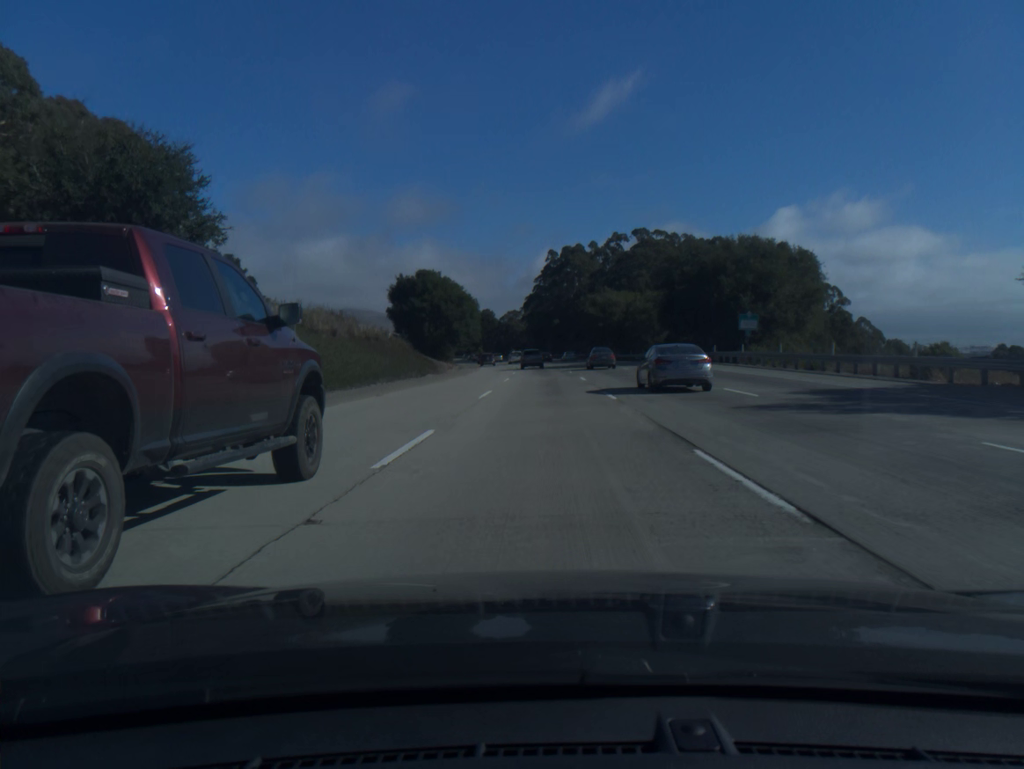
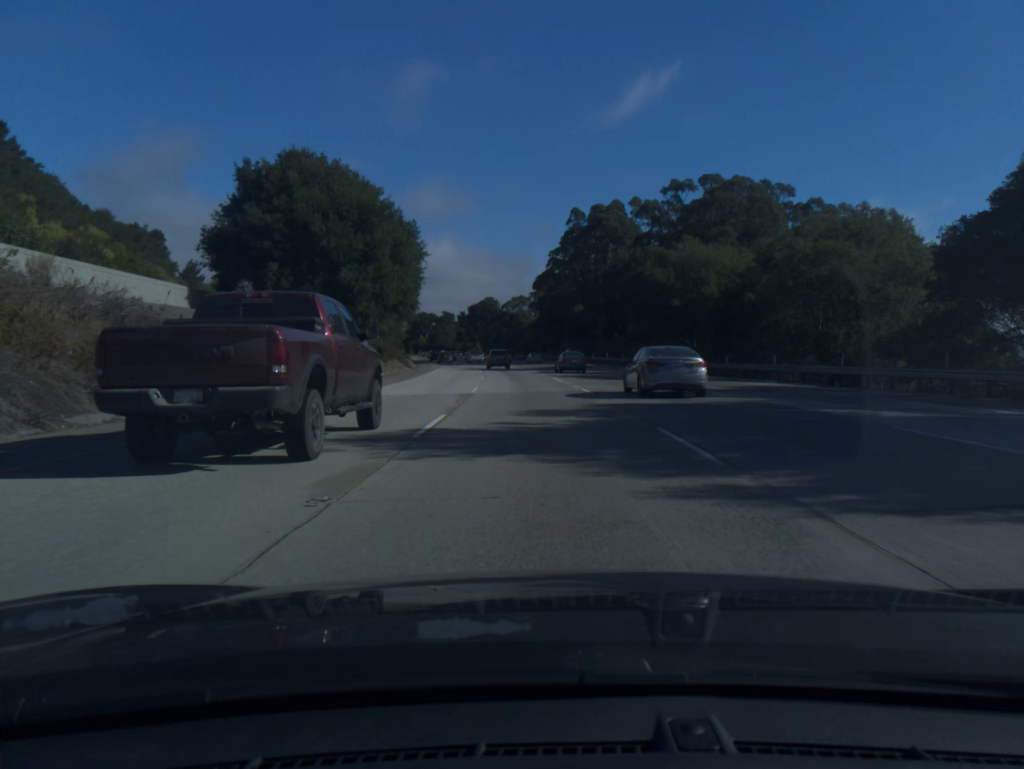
(-0.1, +55.8) m; -1°
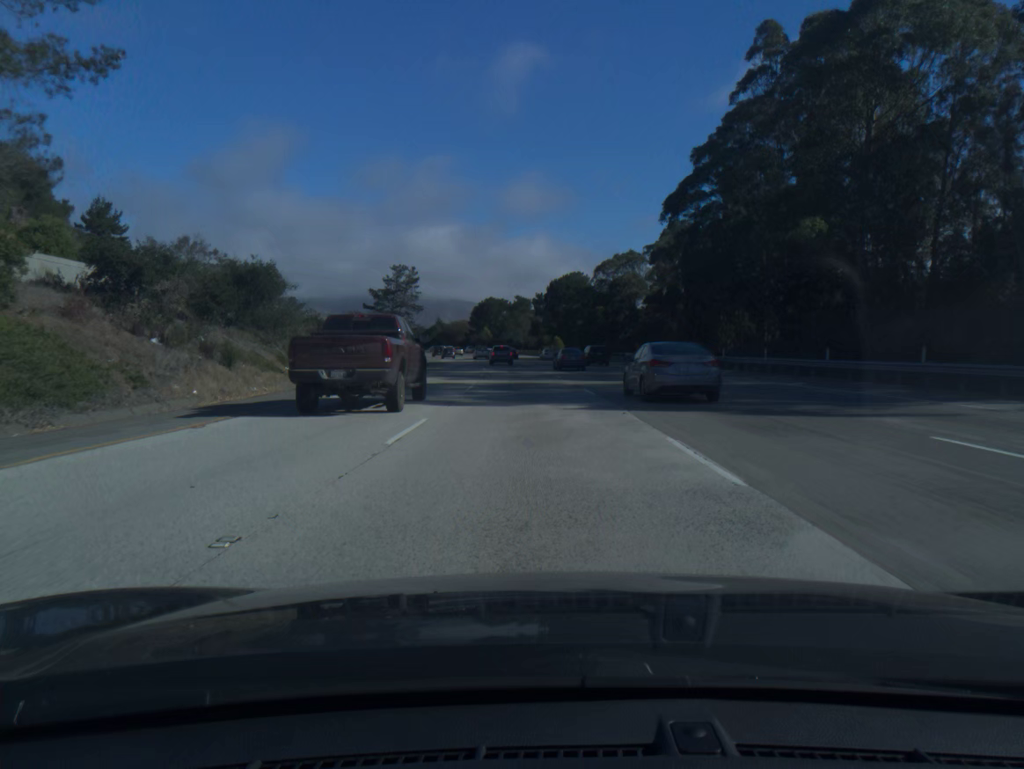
(-3.9, +74.3) m; -6°
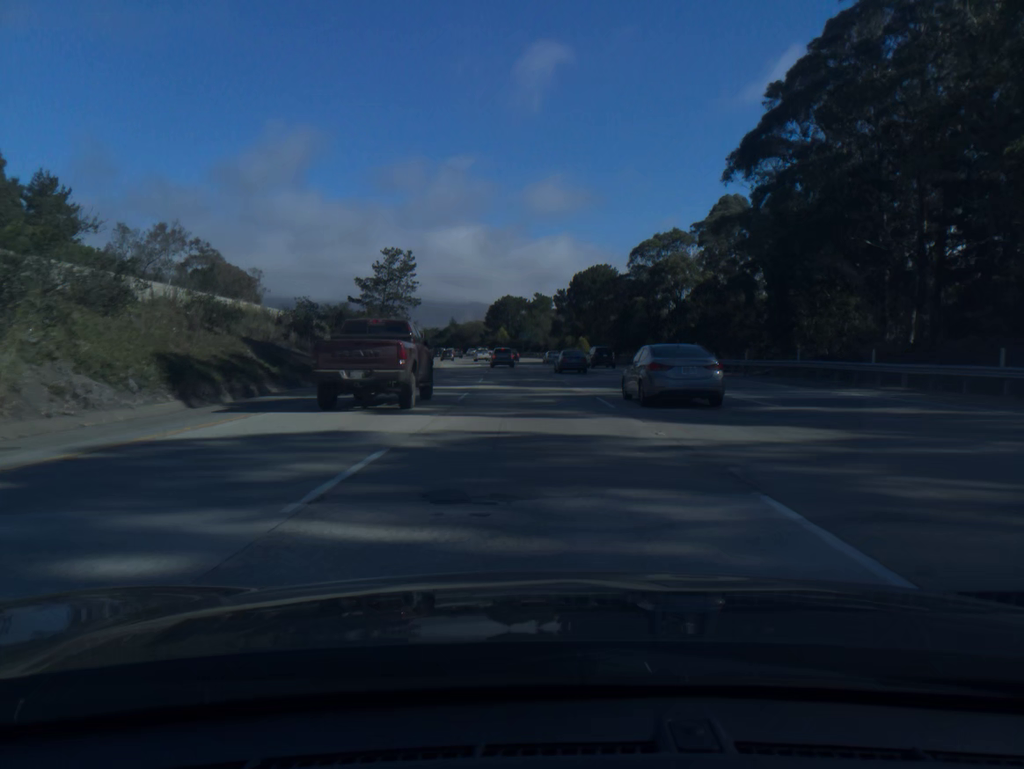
(-0.3, +18.7) m; -2°
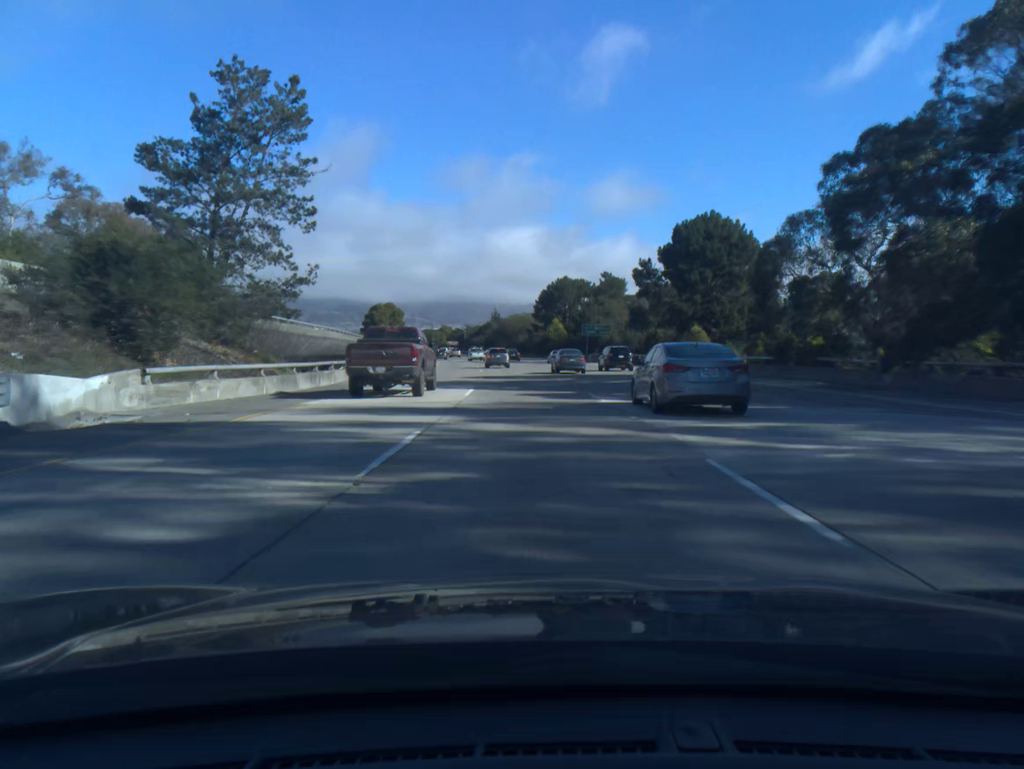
(-2.1, +56.1) m; -4°
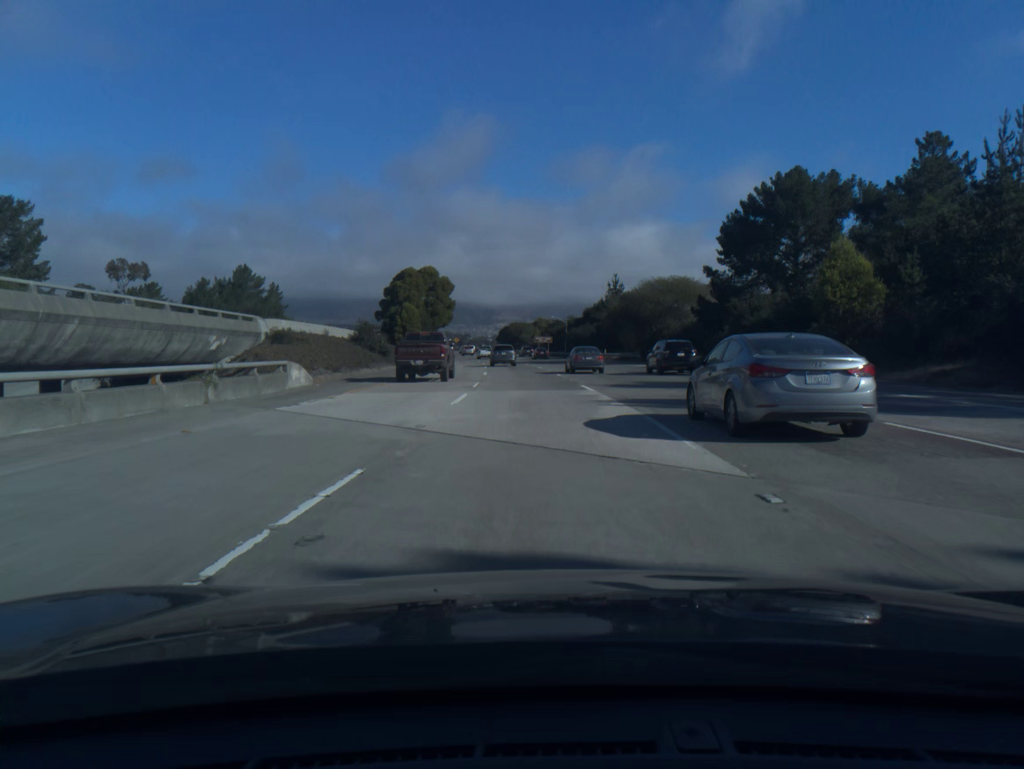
(-6.3, +93.0) m; -8°
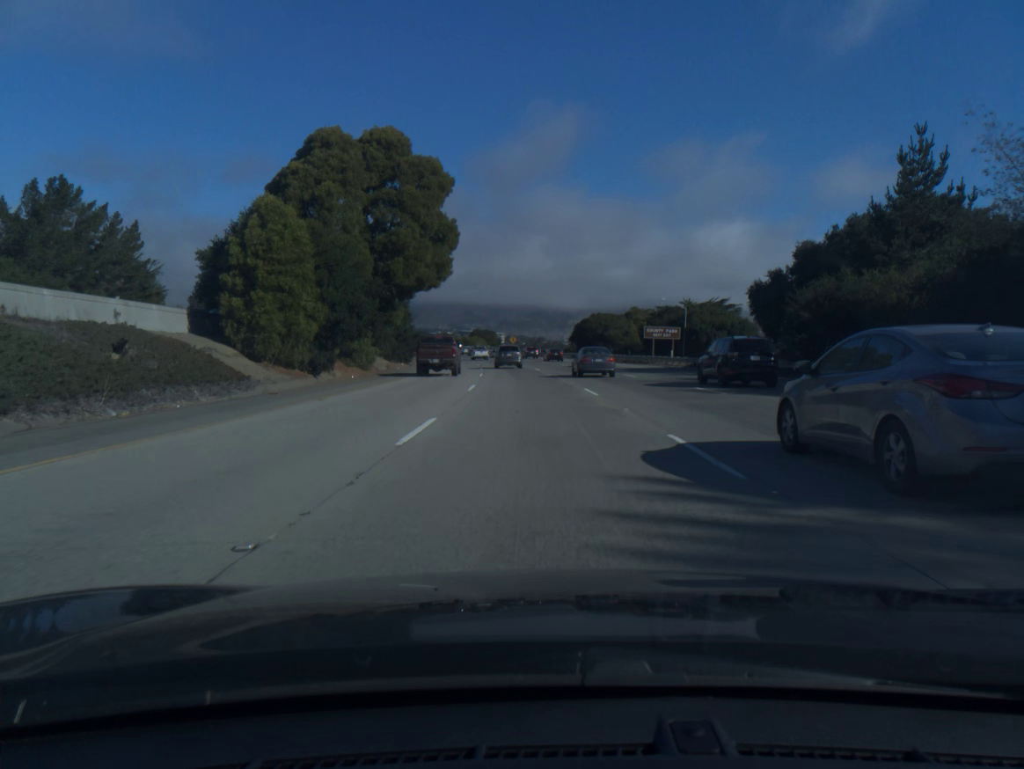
(-3.6, +74.2) m; -5°
